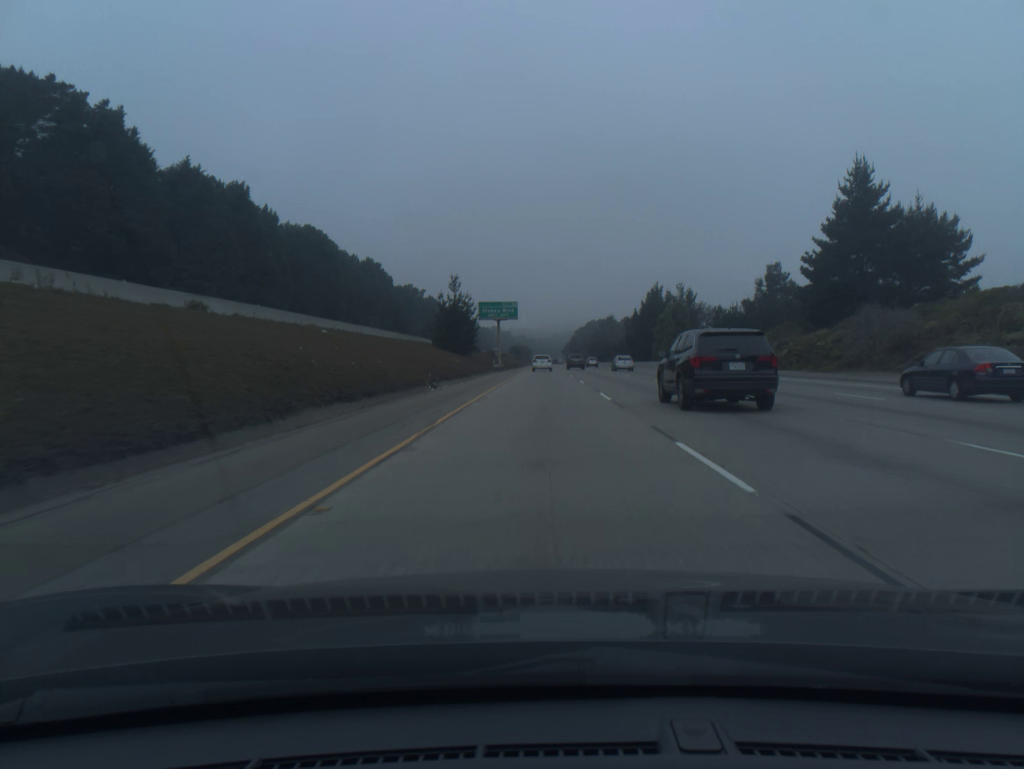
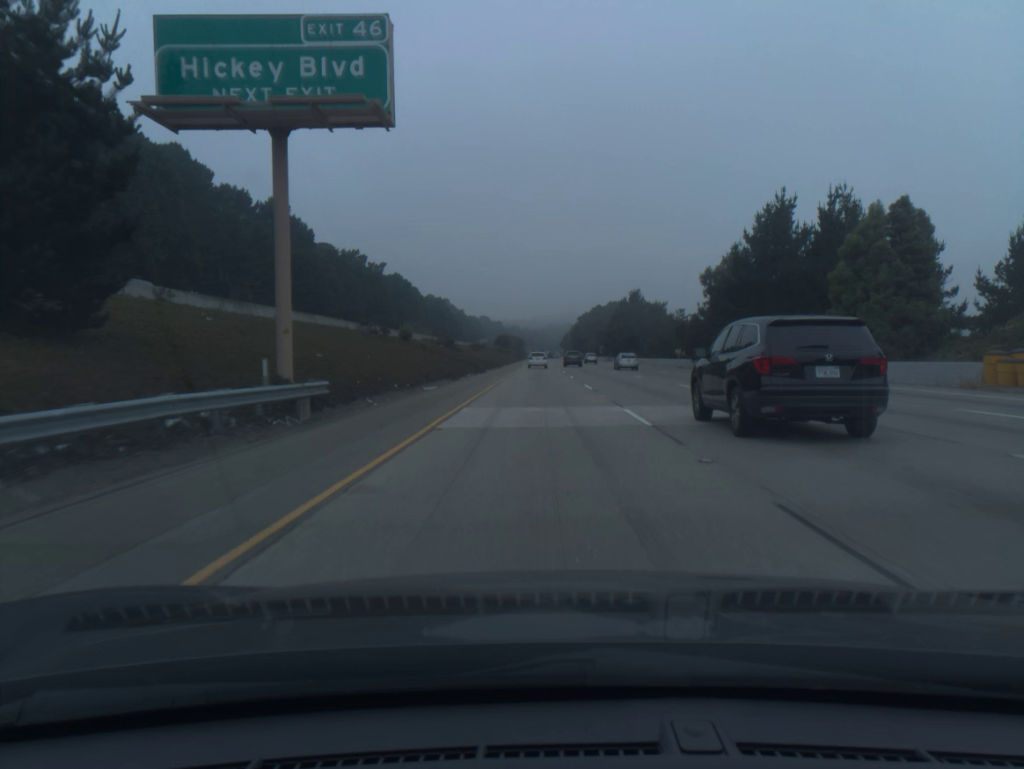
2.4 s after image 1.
(0.0, +81.1) m; 0°
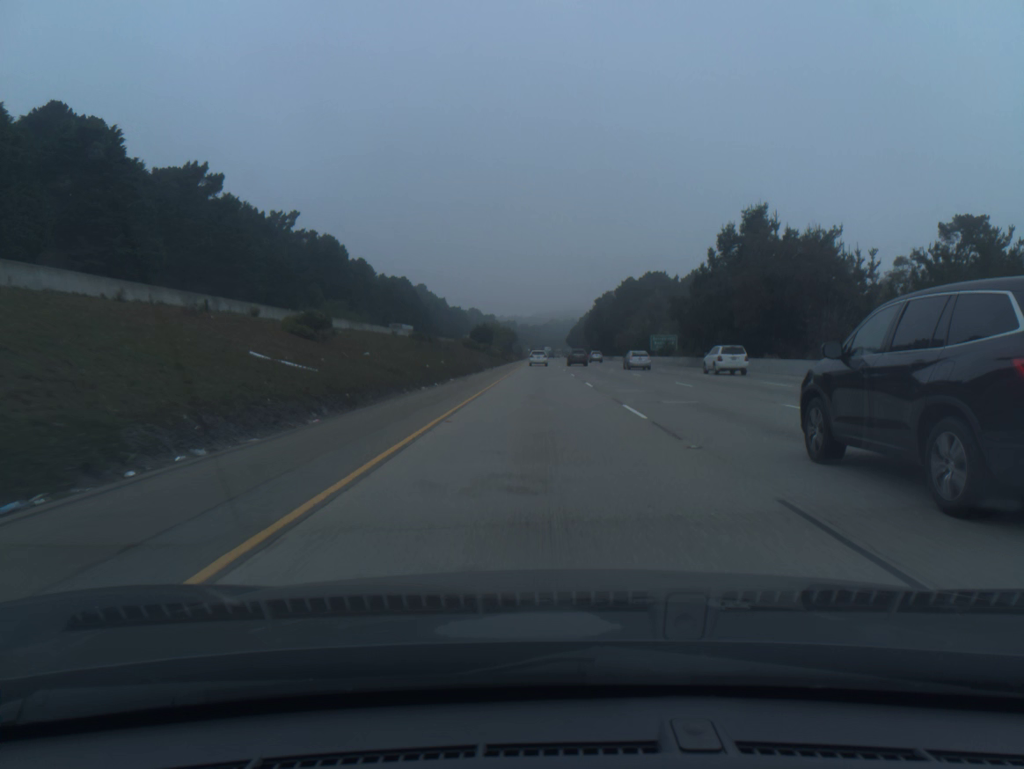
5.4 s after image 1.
(-0.4, +101.2) m; 0°
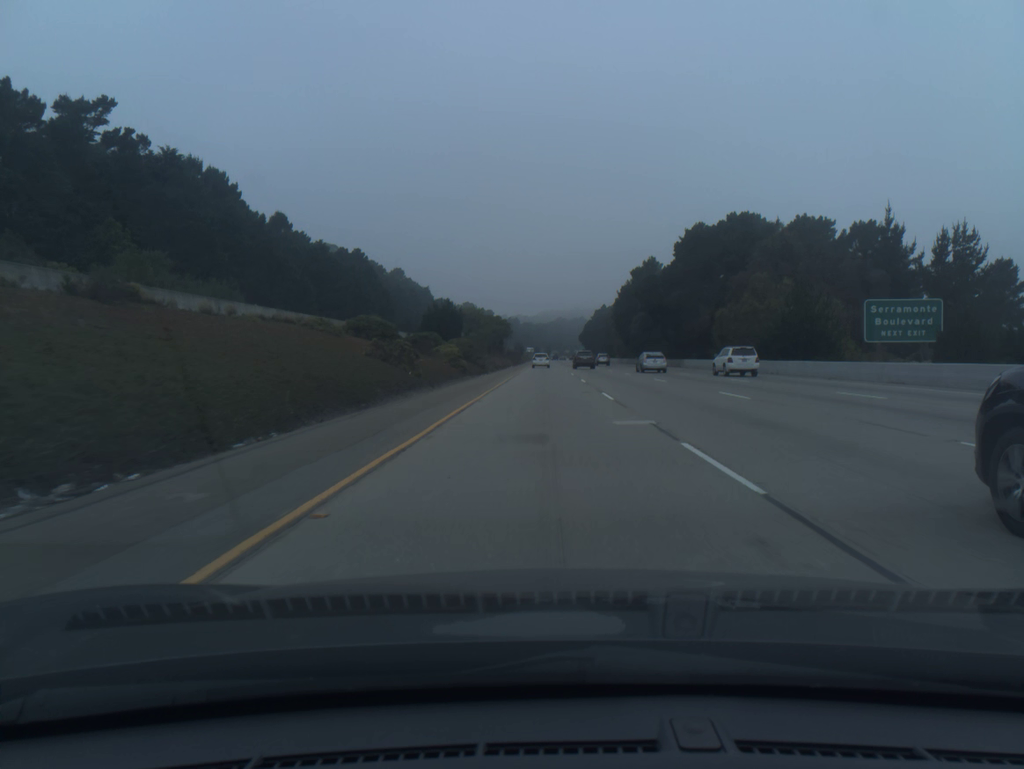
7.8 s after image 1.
(-0.2, +80.7) m; 0°
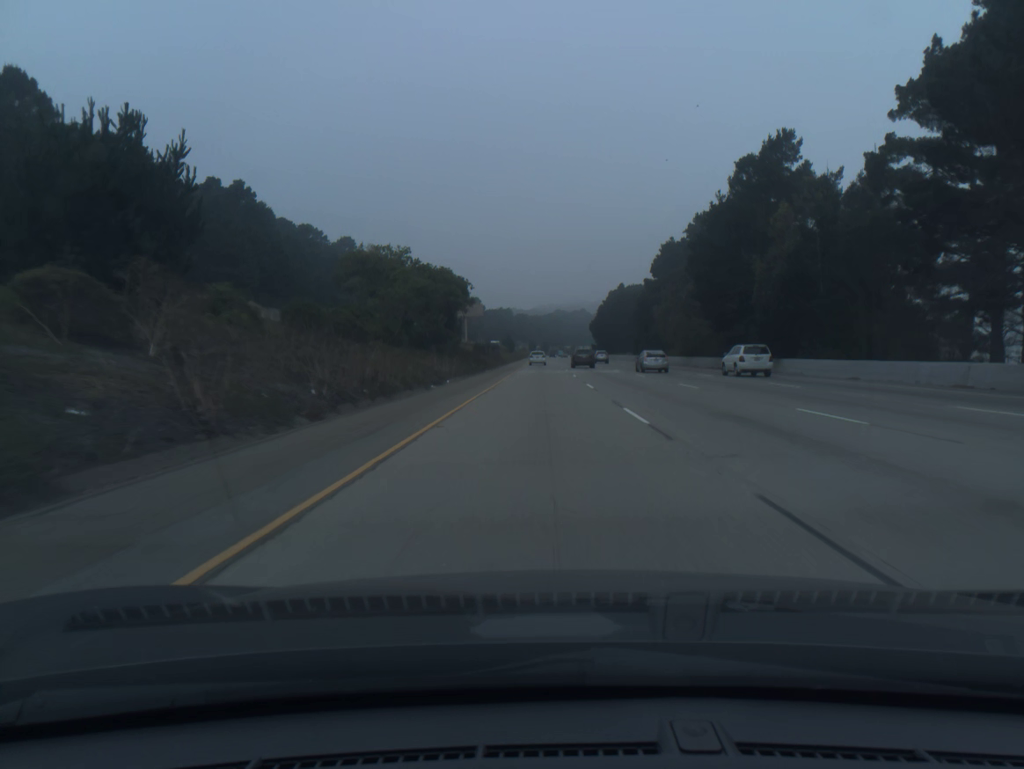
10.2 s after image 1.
(+0.2, +80.6) m; 0°
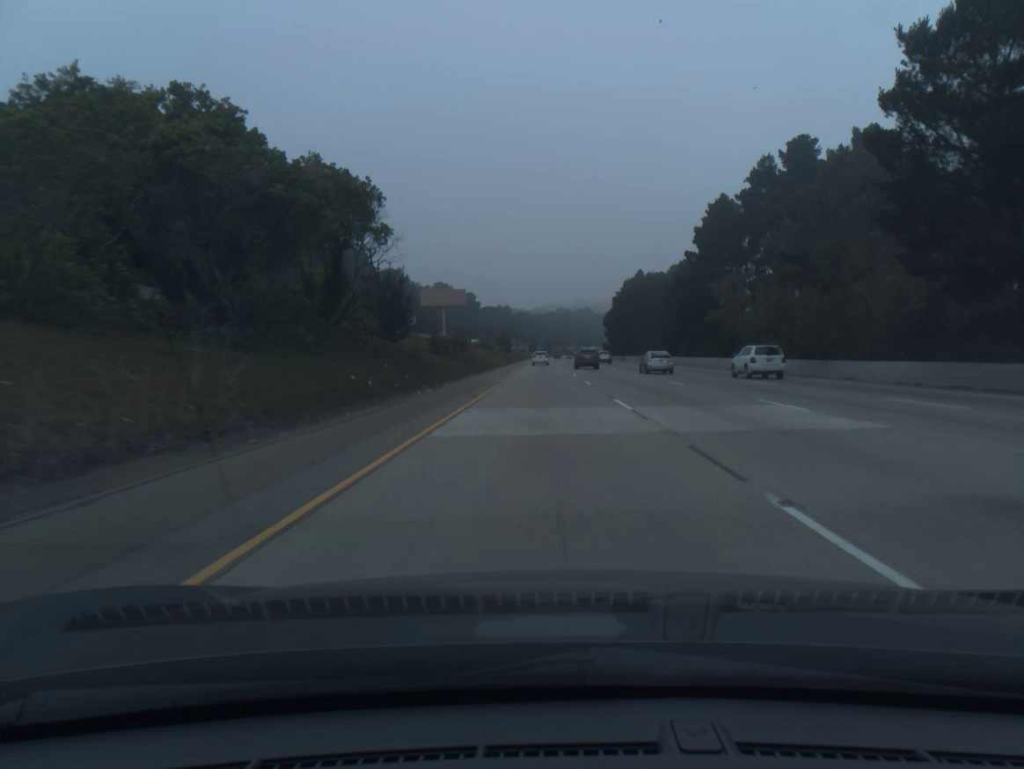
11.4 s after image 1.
(-0.1, +40.3) m; 0°
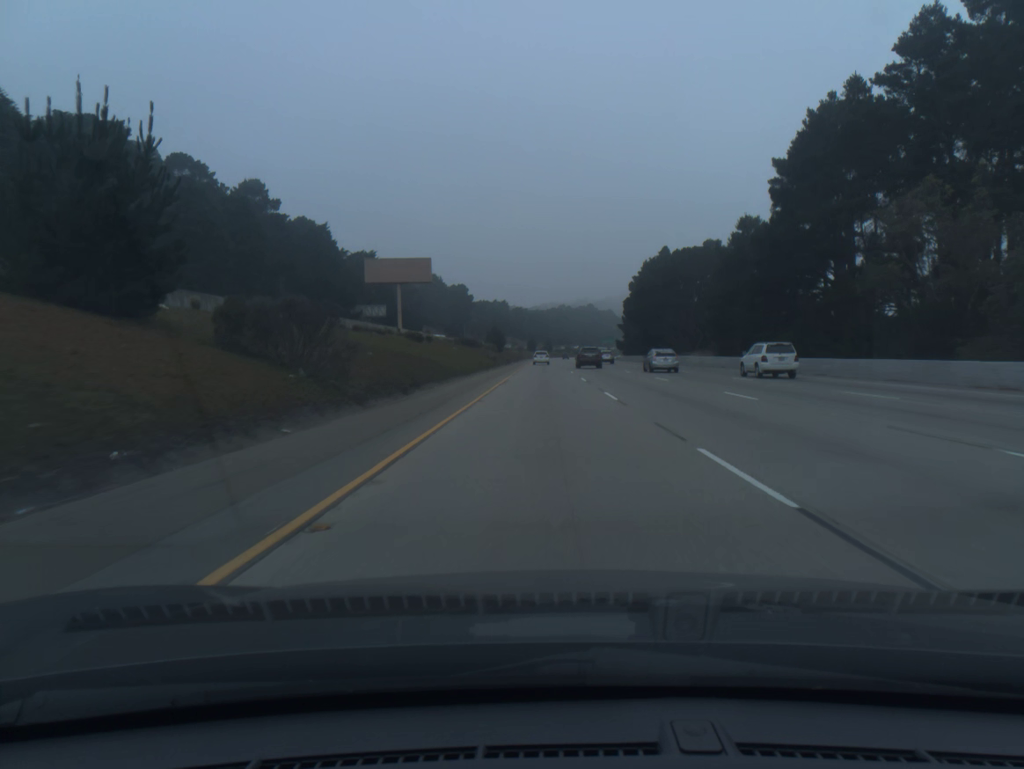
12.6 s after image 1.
(0.0, +40.3) m; 0°
